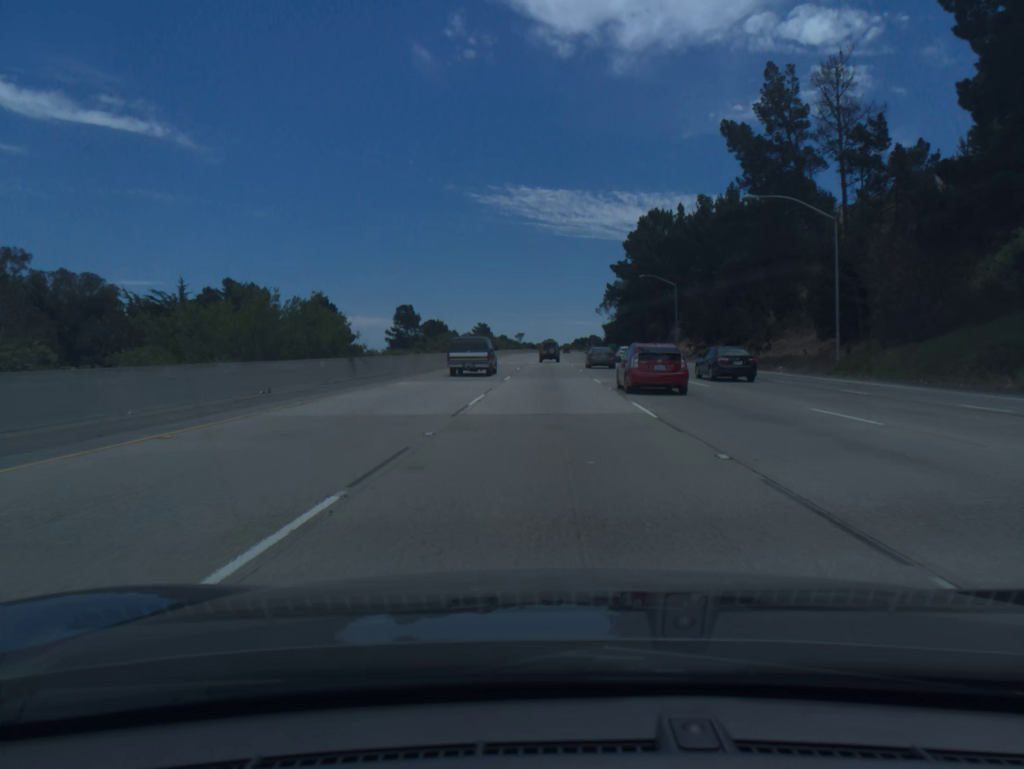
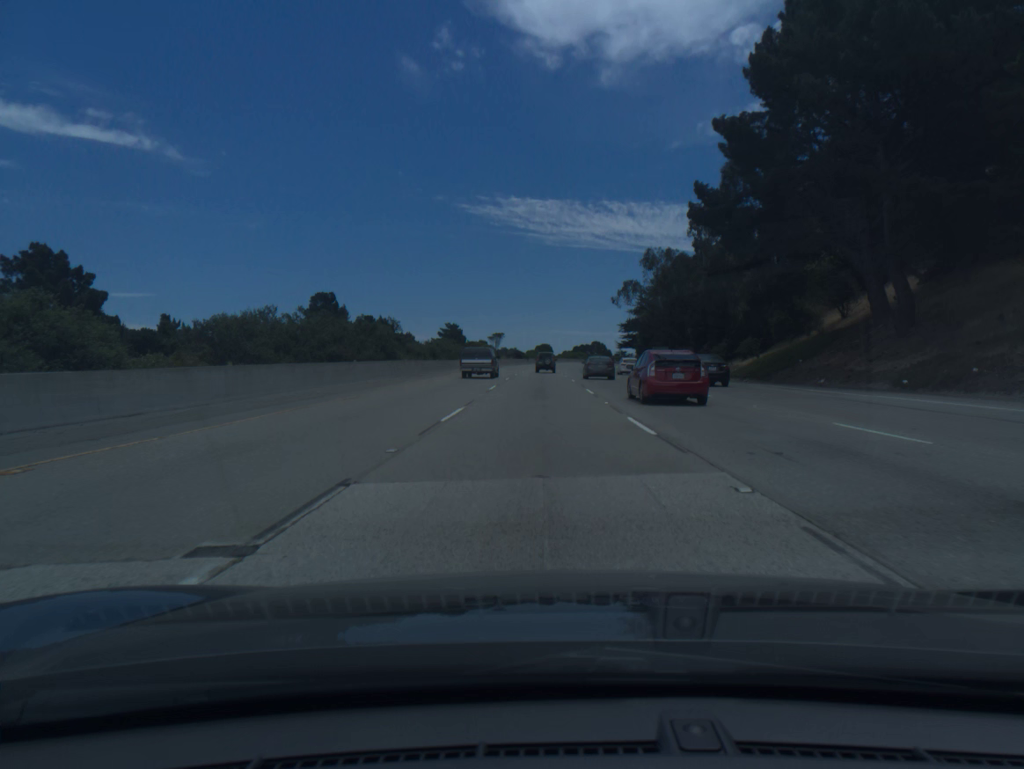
(+0.7, +89.9) m; 0°
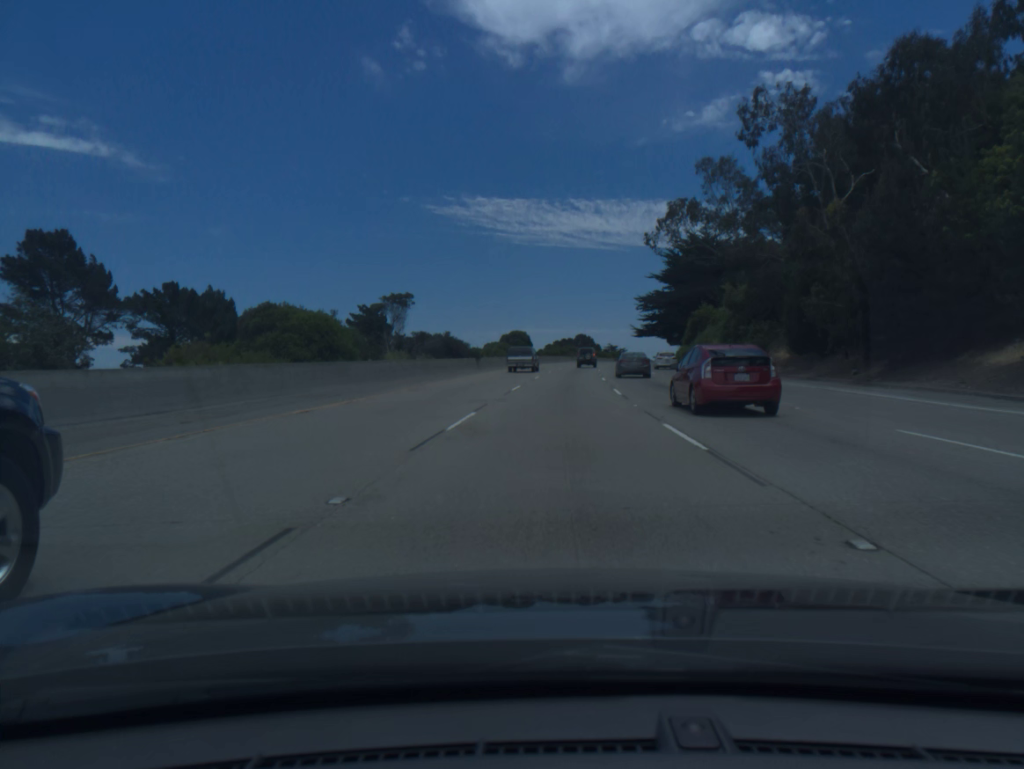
(+0.5, +89.9) m; +2°
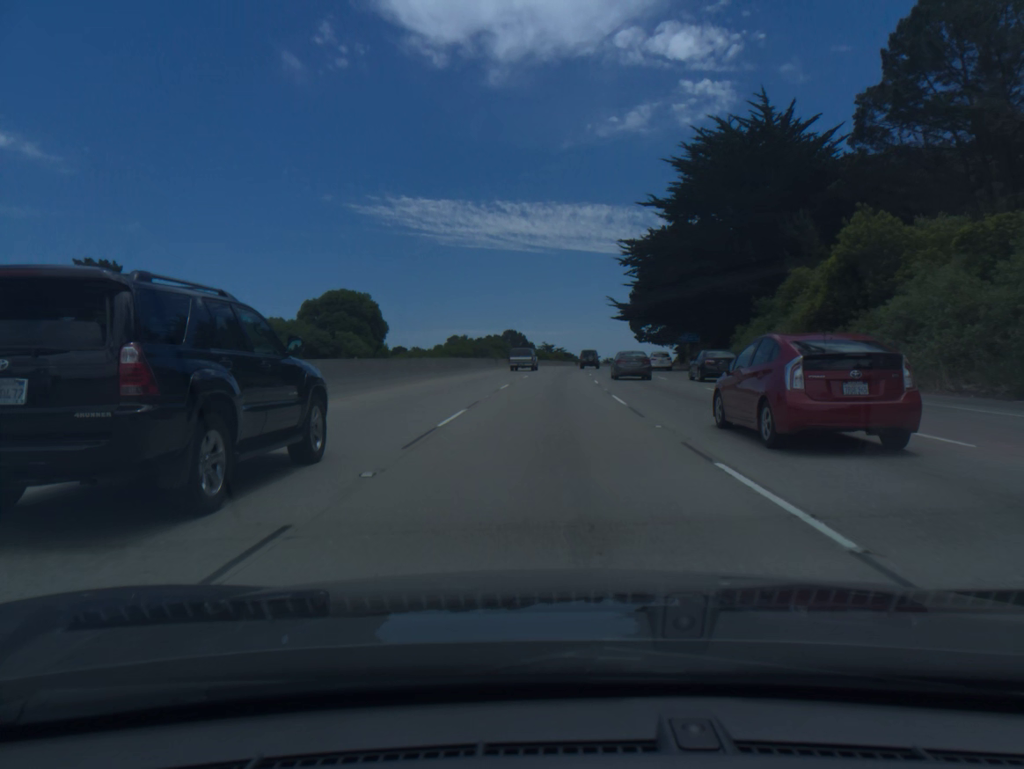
(+3.4, +72.3) m; +5°
